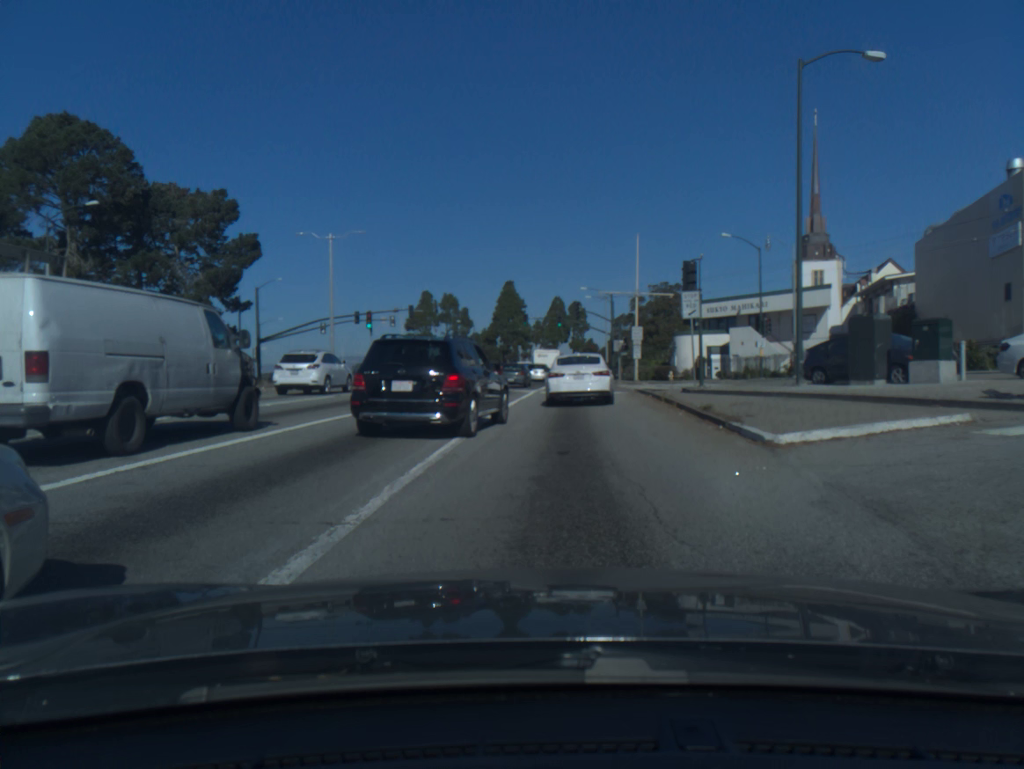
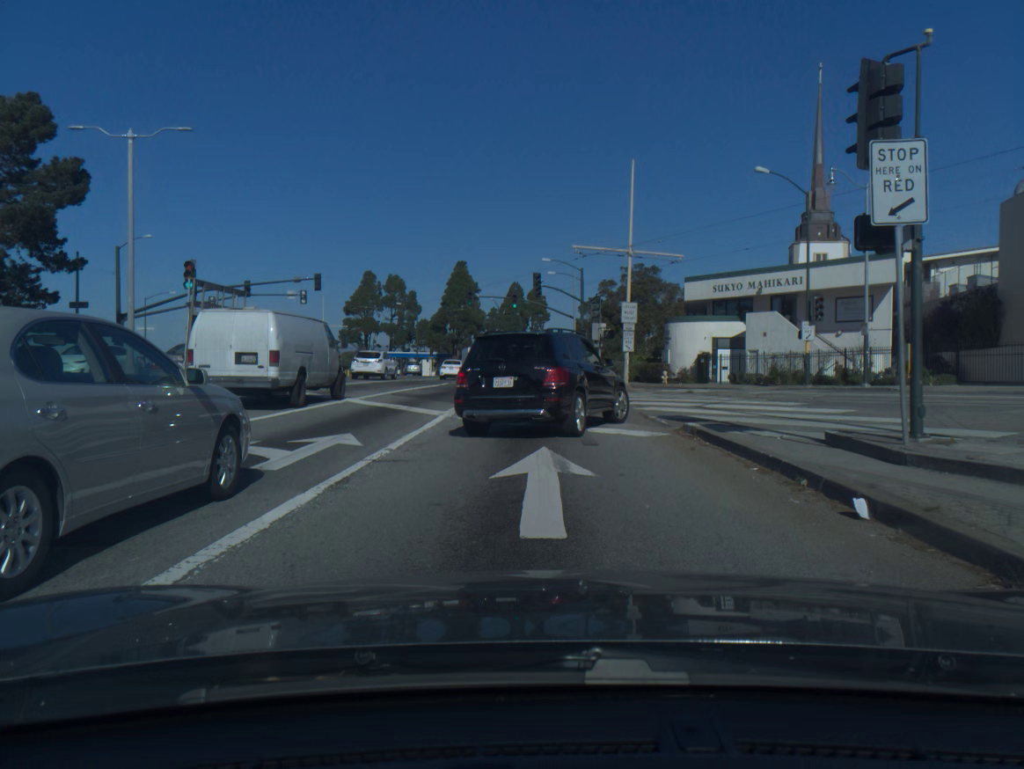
(+0.4, +18.1) m; +2°
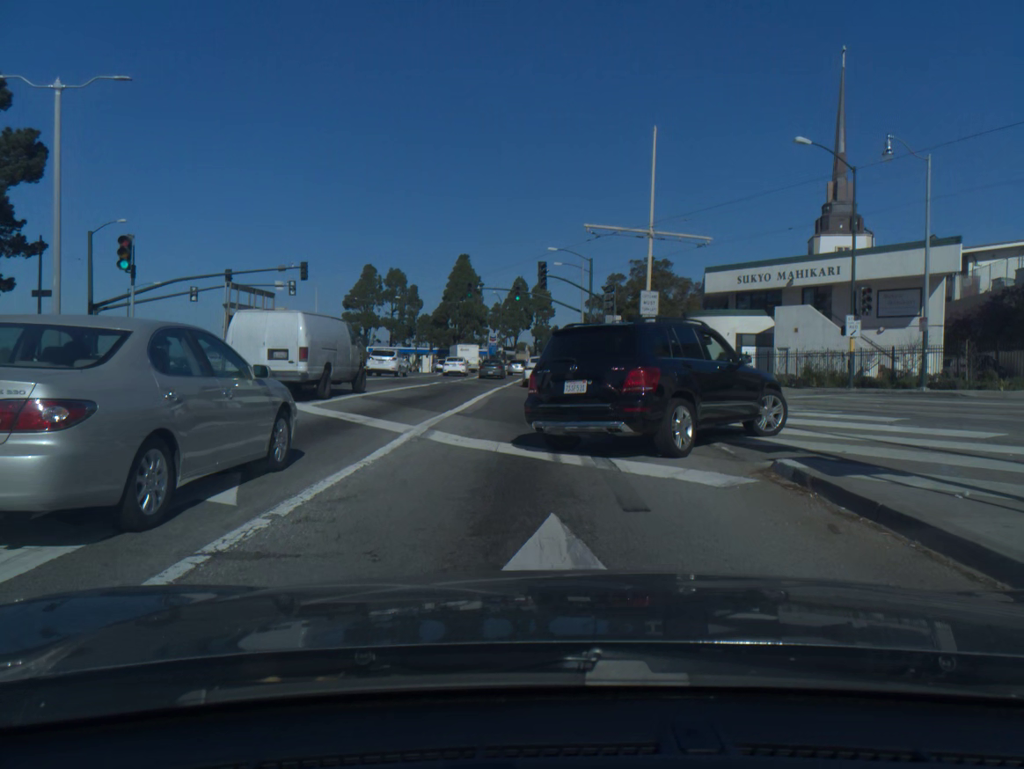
(0.0, +4.7) m; -1°
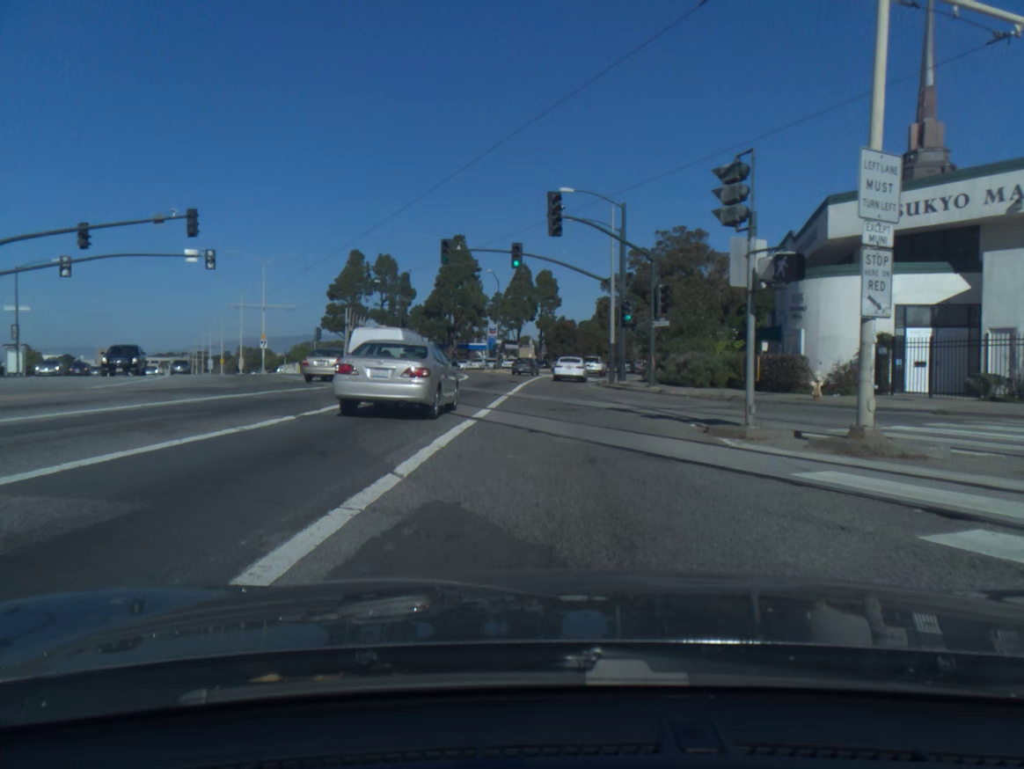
(-0.2, +19.6) m; 0°
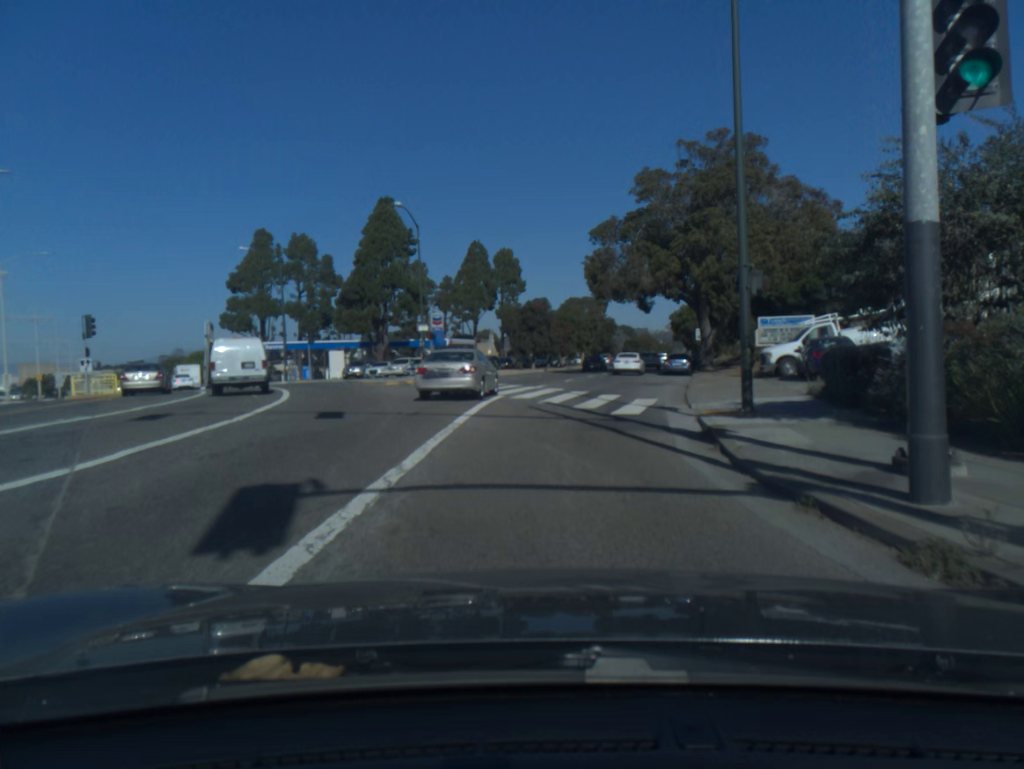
(+0.3, +34.1) m; +2°
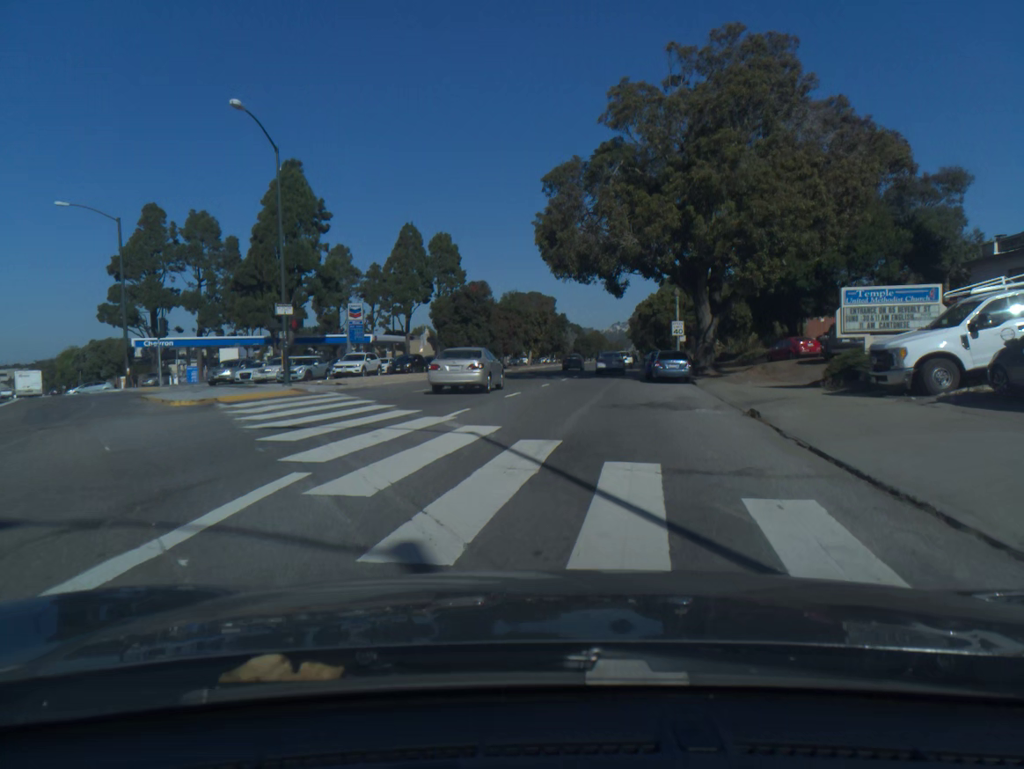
(+0.5, +16.1) m; +4°
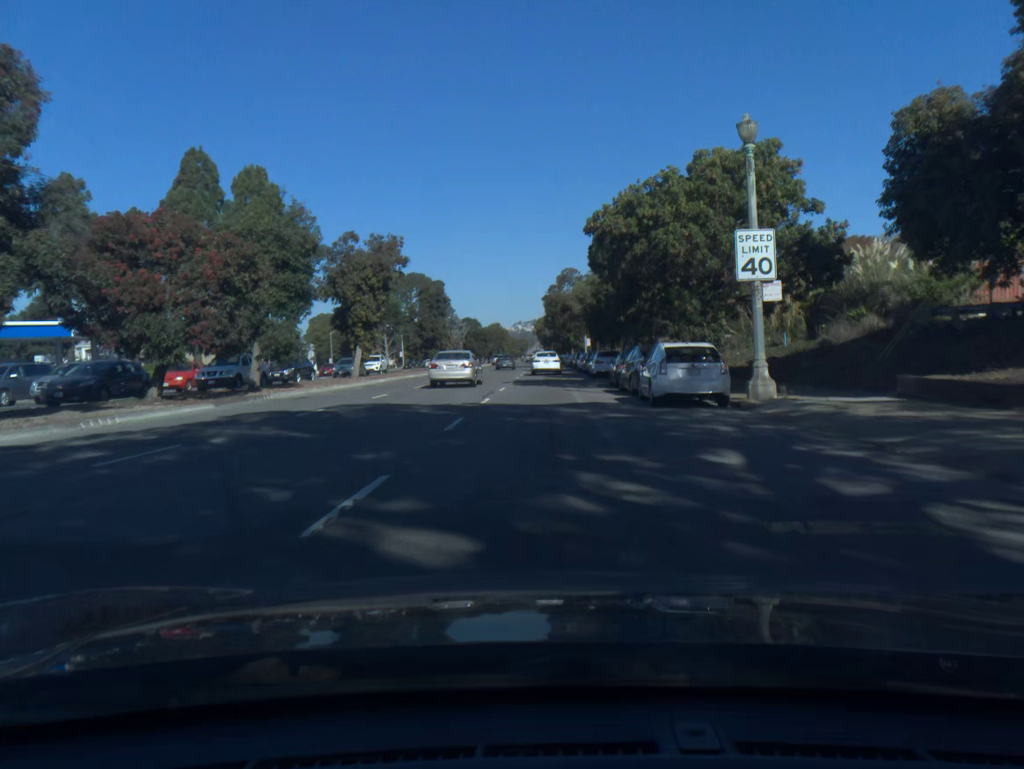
(+3.4, +45.2) m; +7°
